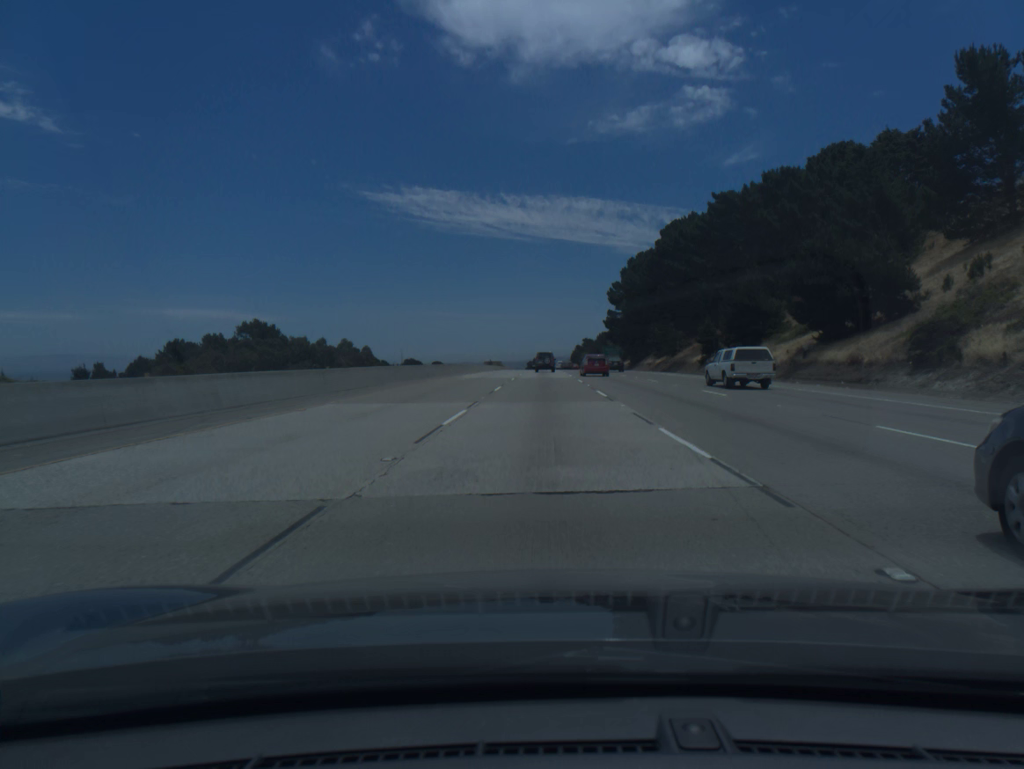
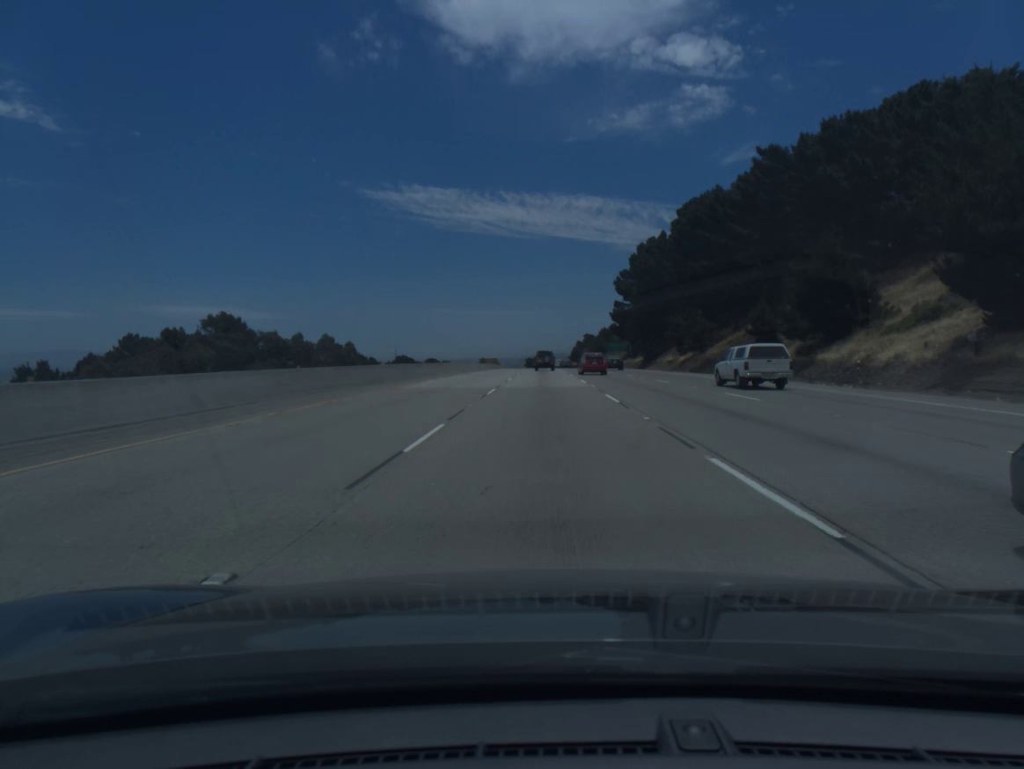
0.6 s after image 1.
(0.0, +18.5) m; 0°
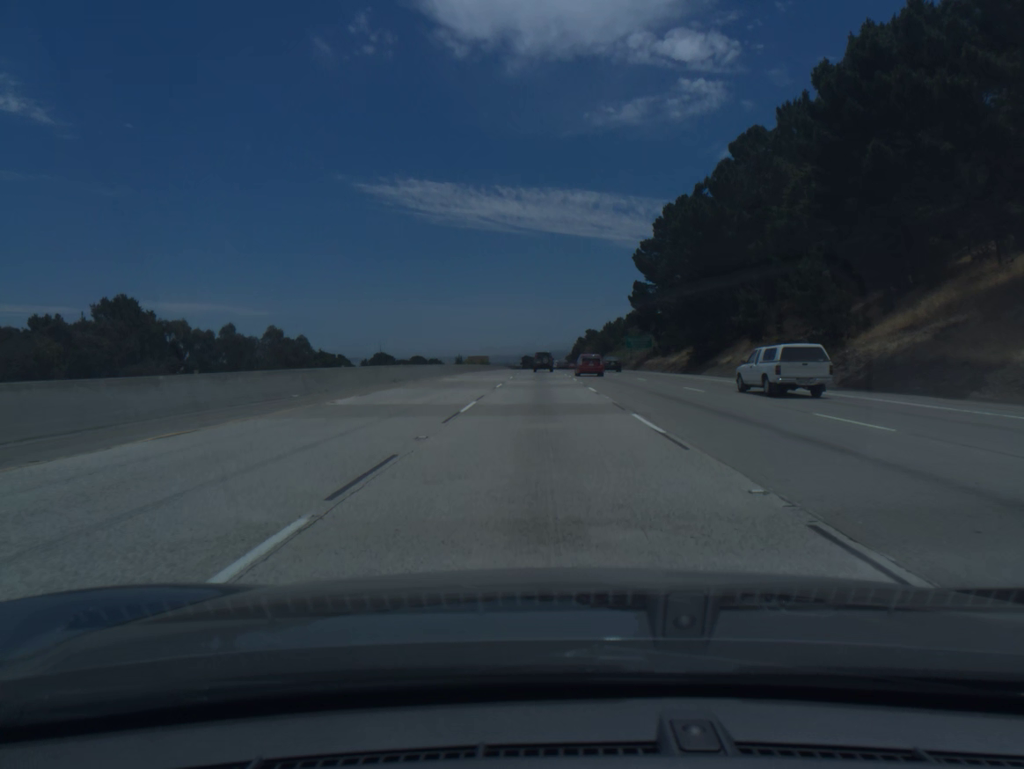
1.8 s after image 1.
(+0.1, +37.1) m; 0°
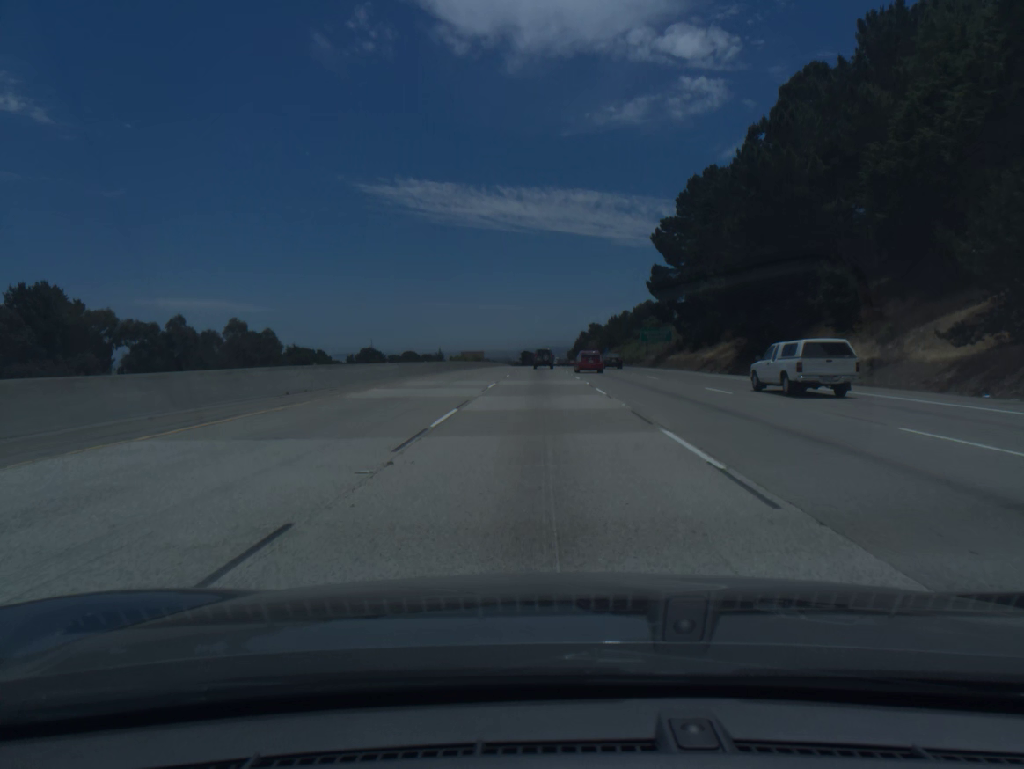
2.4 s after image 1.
(0.0, +18.6) m; 0°
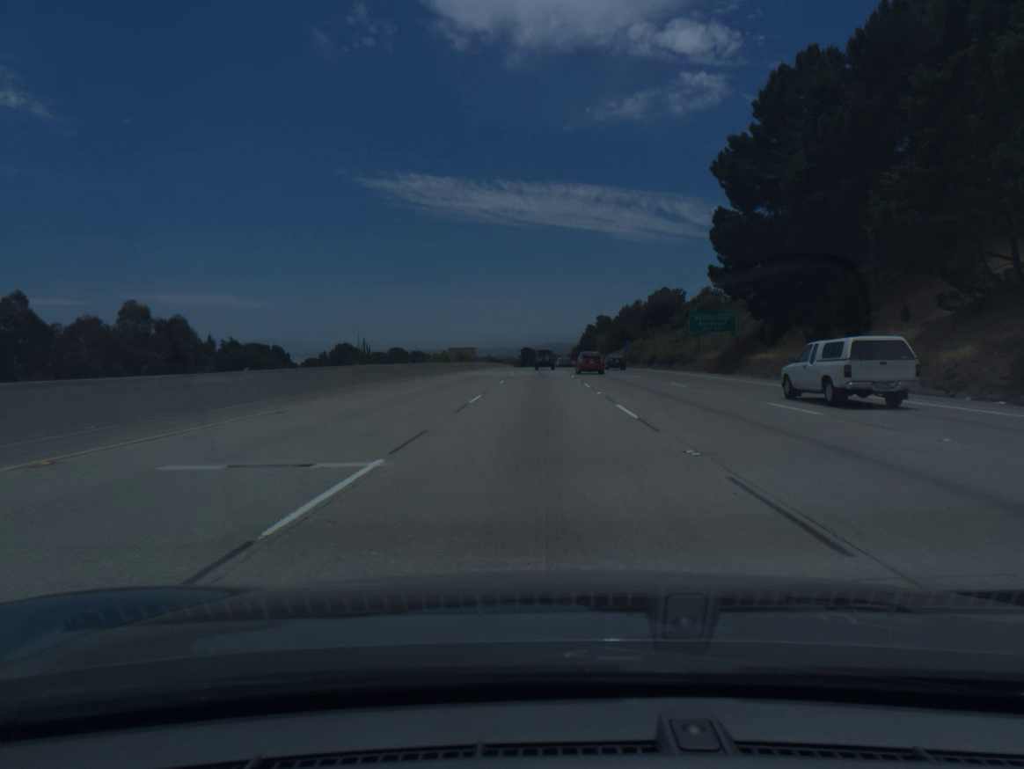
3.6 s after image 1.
(0.0, +37.0) m; 0°
